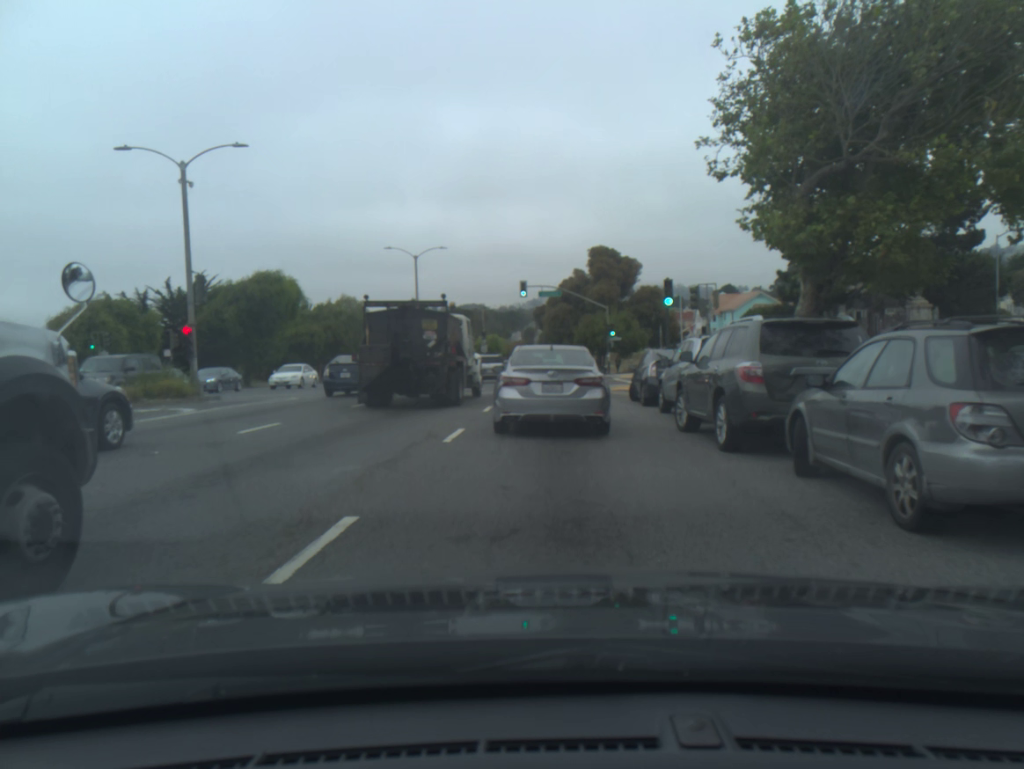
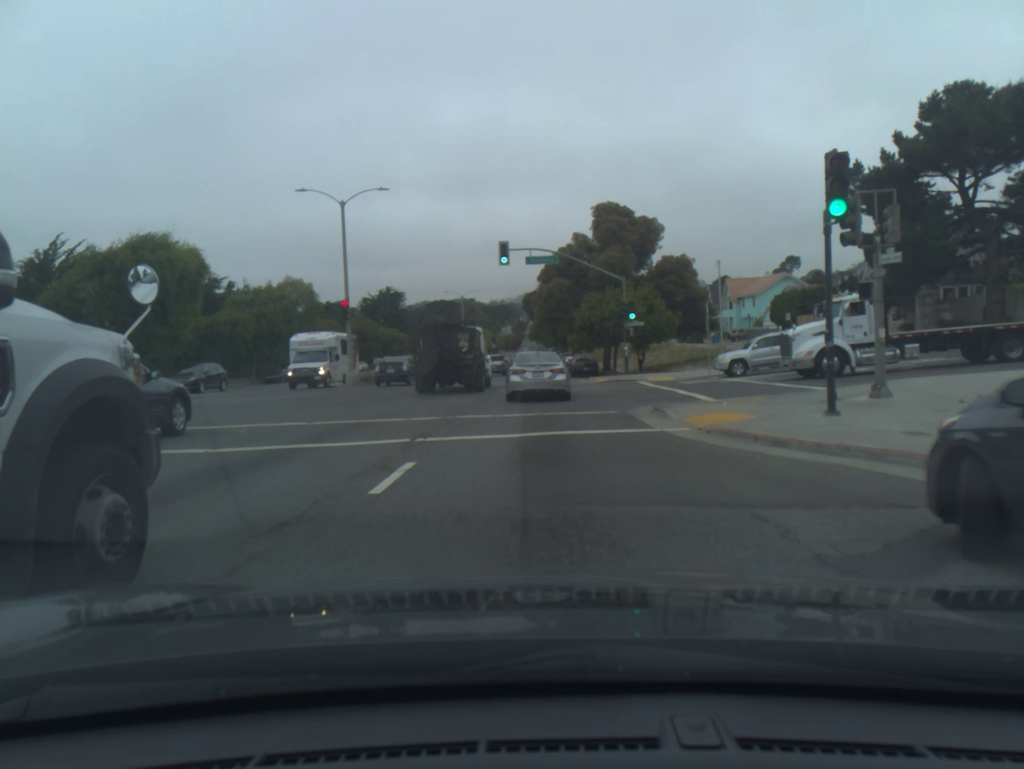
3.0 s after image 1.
(-0.2, +18.1) m; 0°
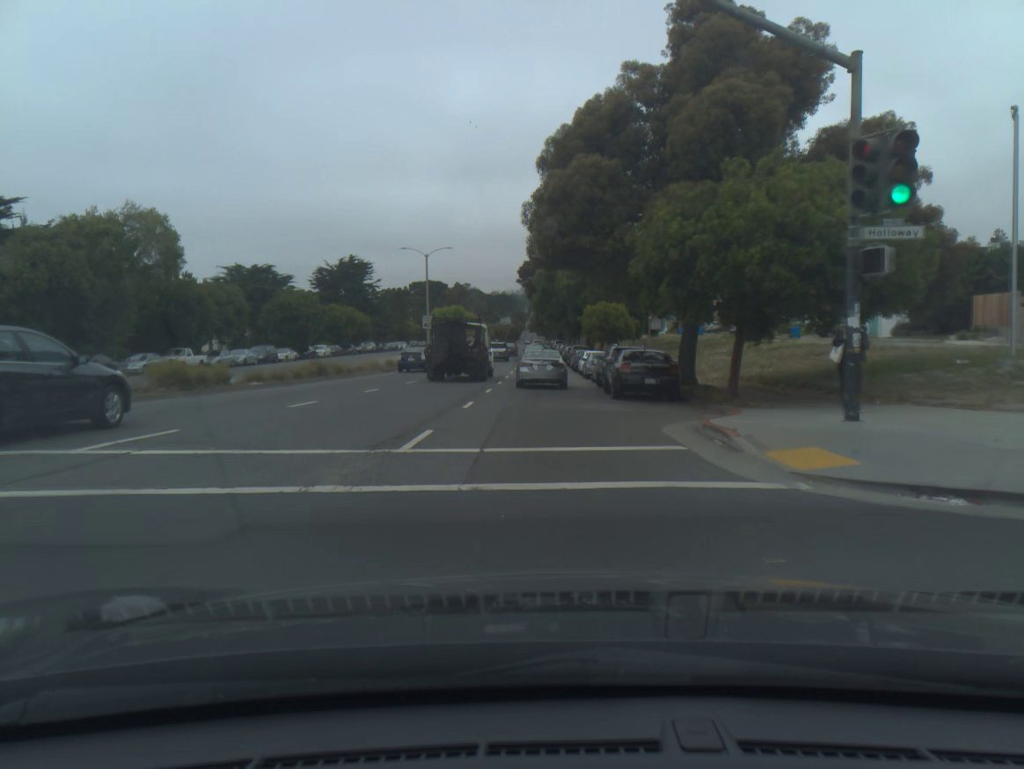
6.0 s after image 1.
(-0.1, +31.6) m; 0°
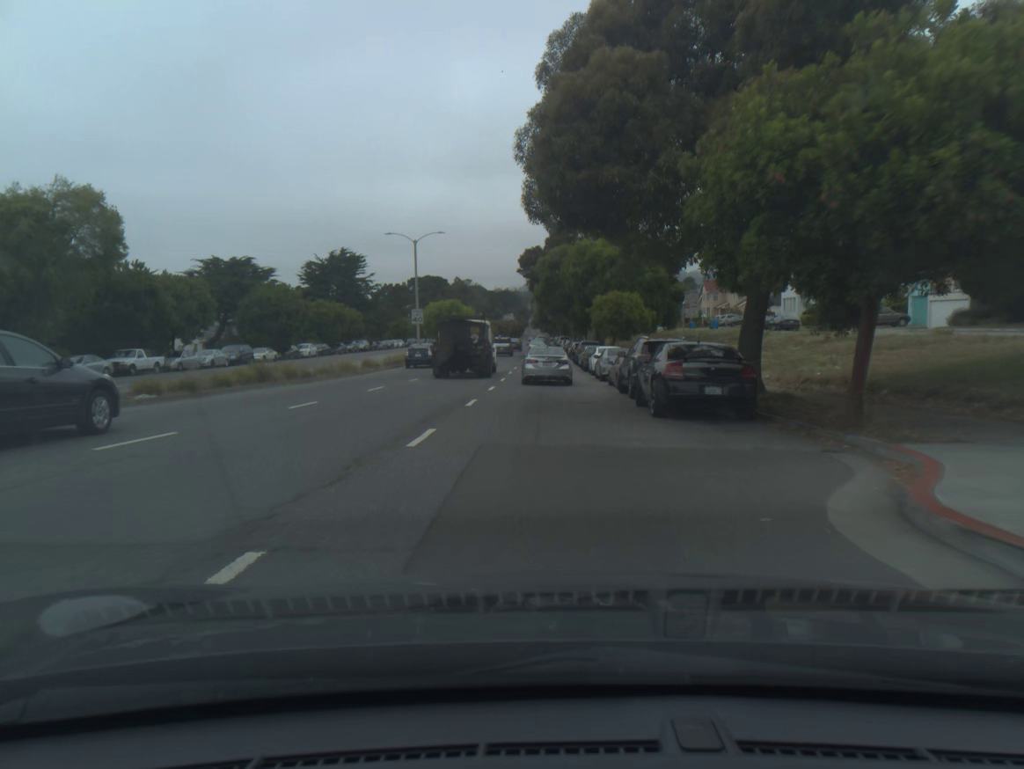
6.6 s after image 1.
(0.0, +7.5) m; 0°
